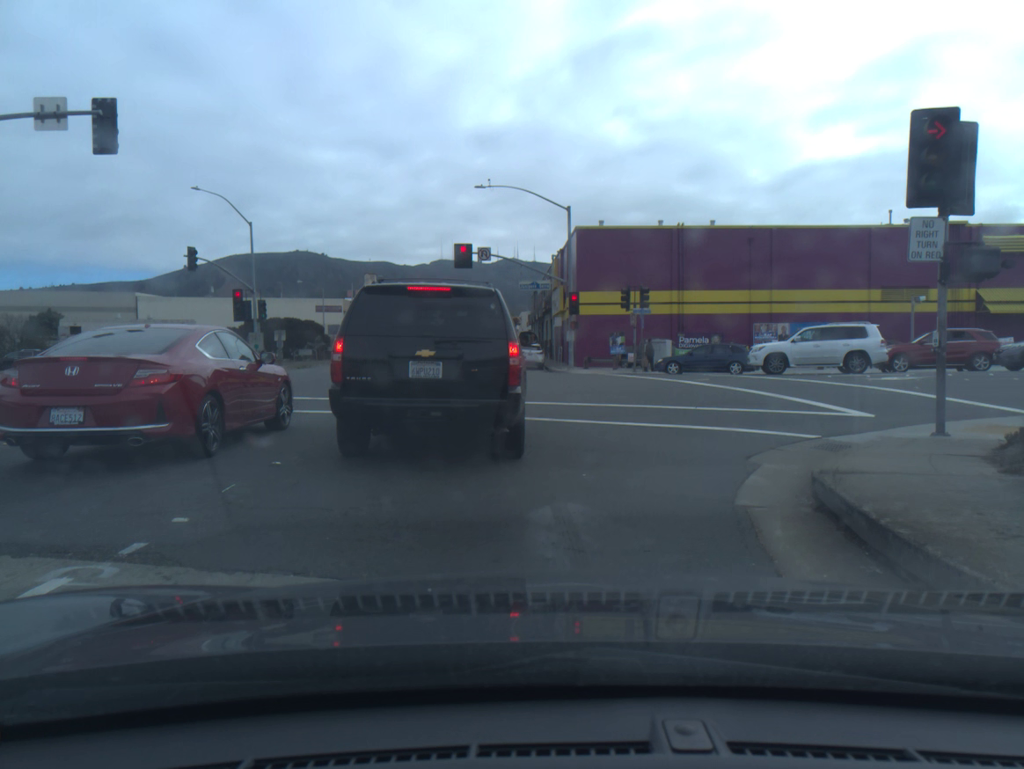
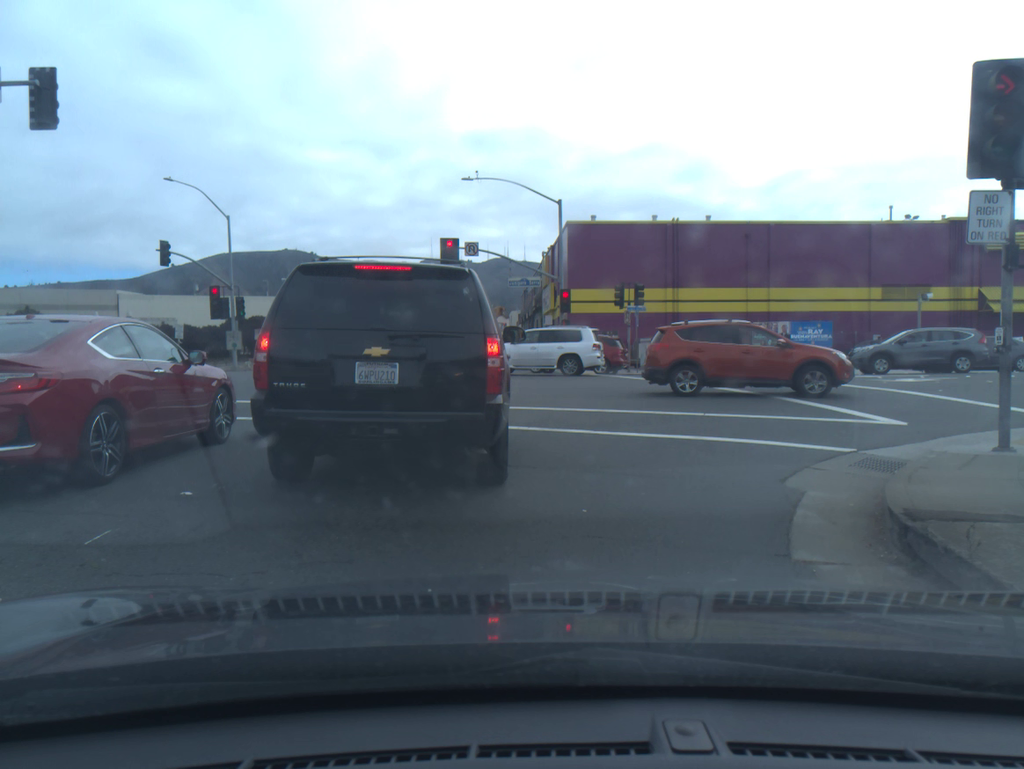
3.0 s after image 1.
(+0.1, +1.8) m; +1°
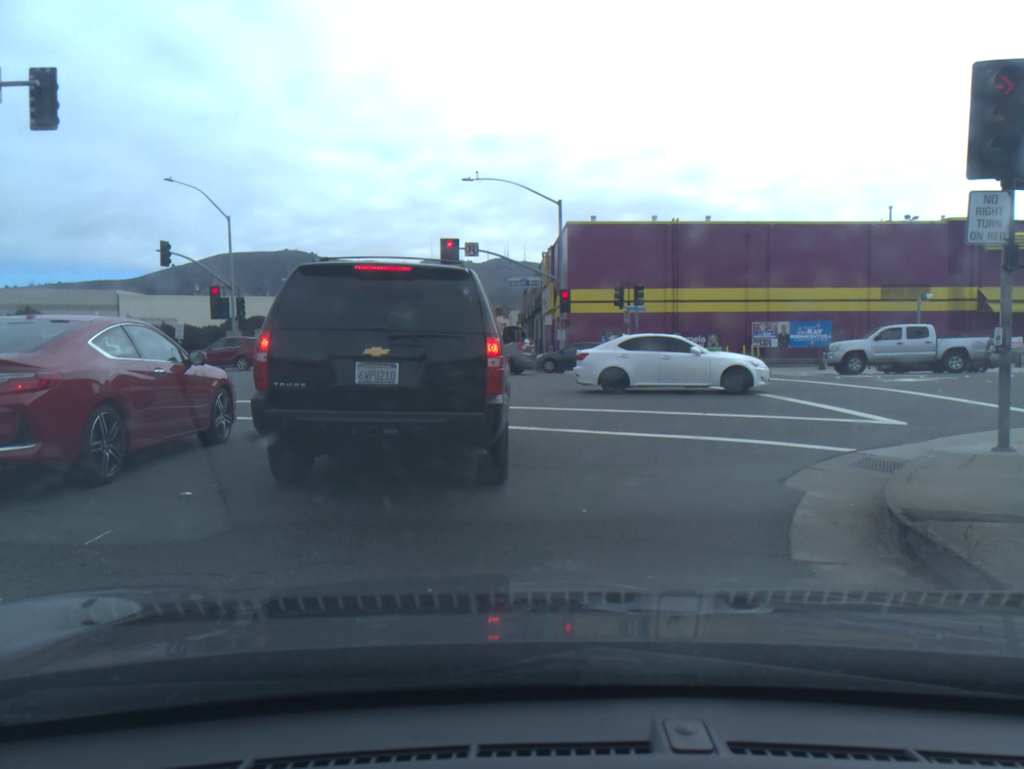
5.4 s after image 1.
(0.0, 0.0) m; 0°
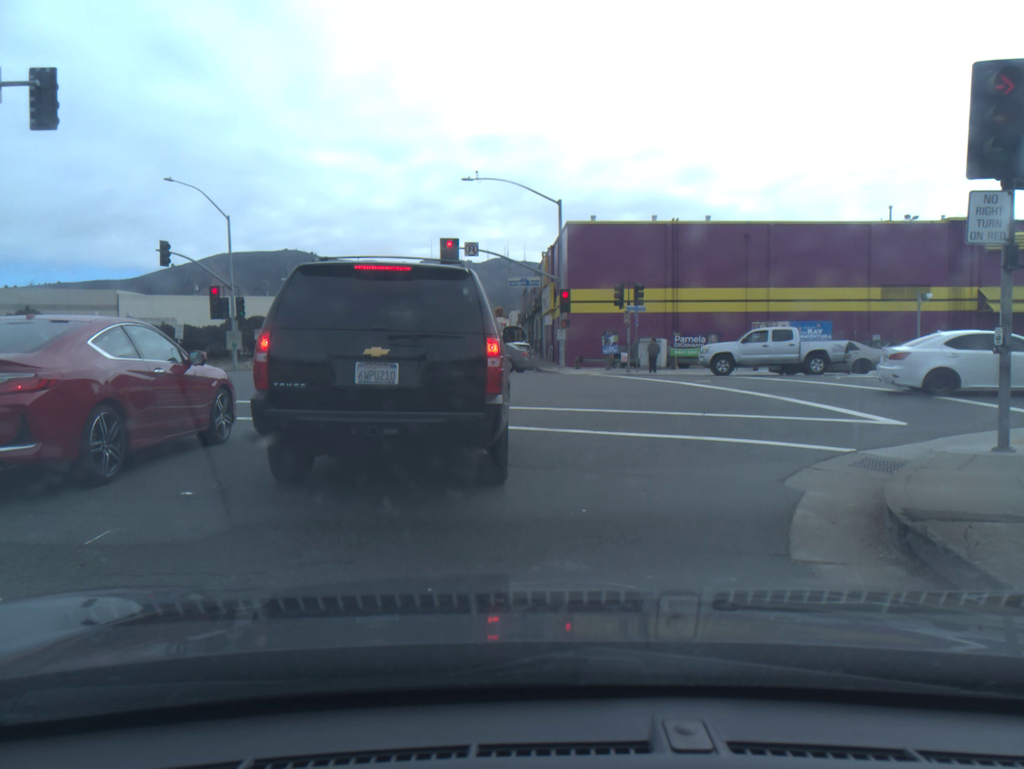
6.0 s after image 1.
(0.0, 0.0) m; 0°
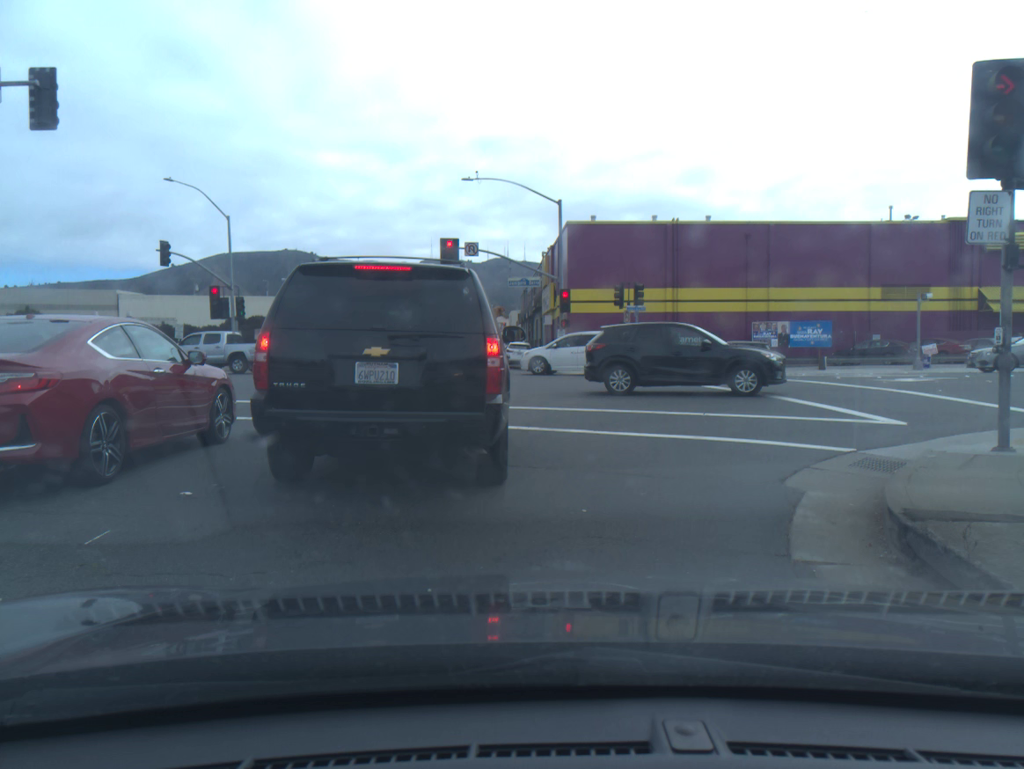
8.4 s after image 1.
(0.0, 0.0) m; 0°
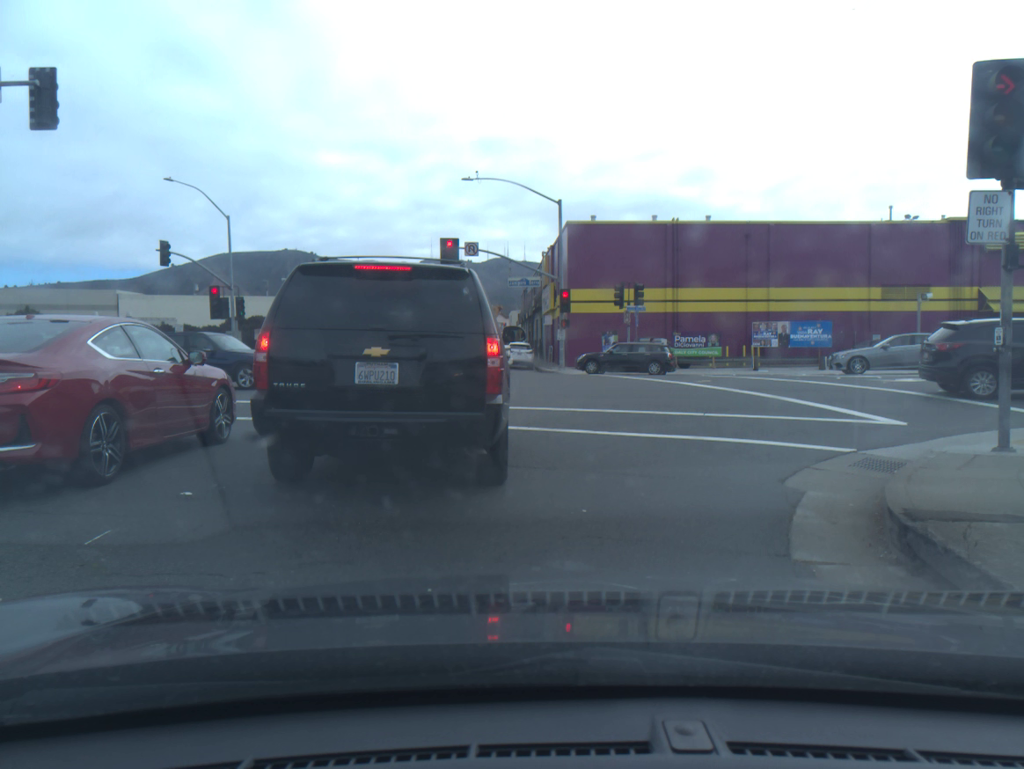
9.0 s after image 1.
(0.0, 0.0) m; 0°
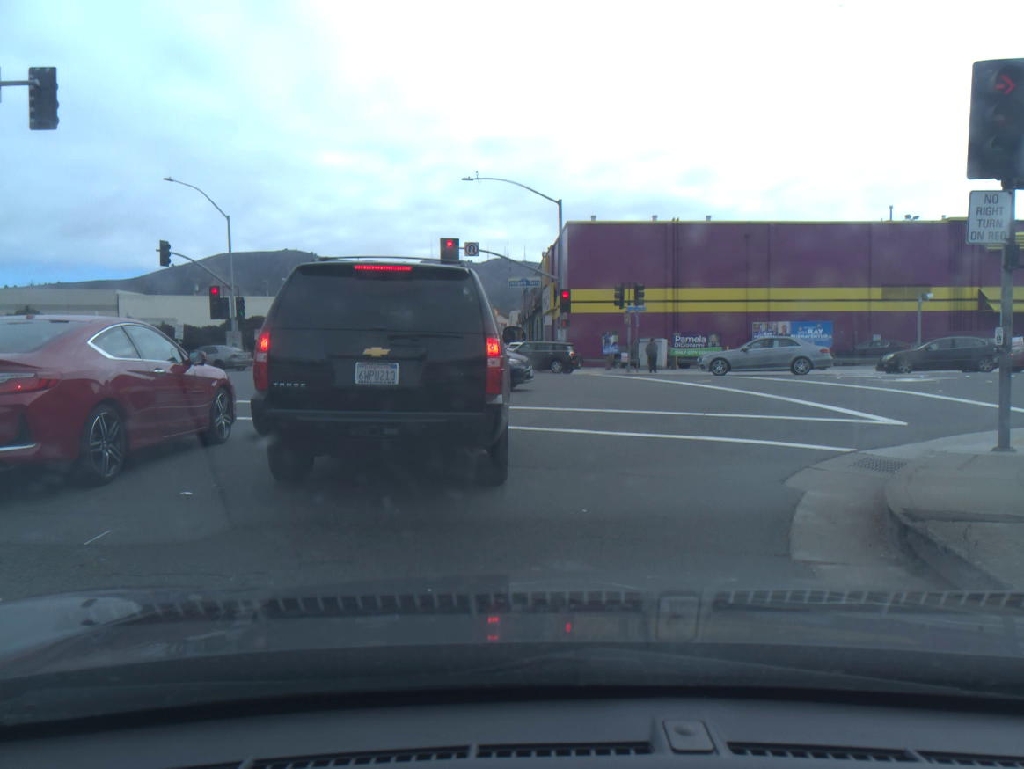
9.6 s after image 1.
(0.0, 0.0) m; 0°
